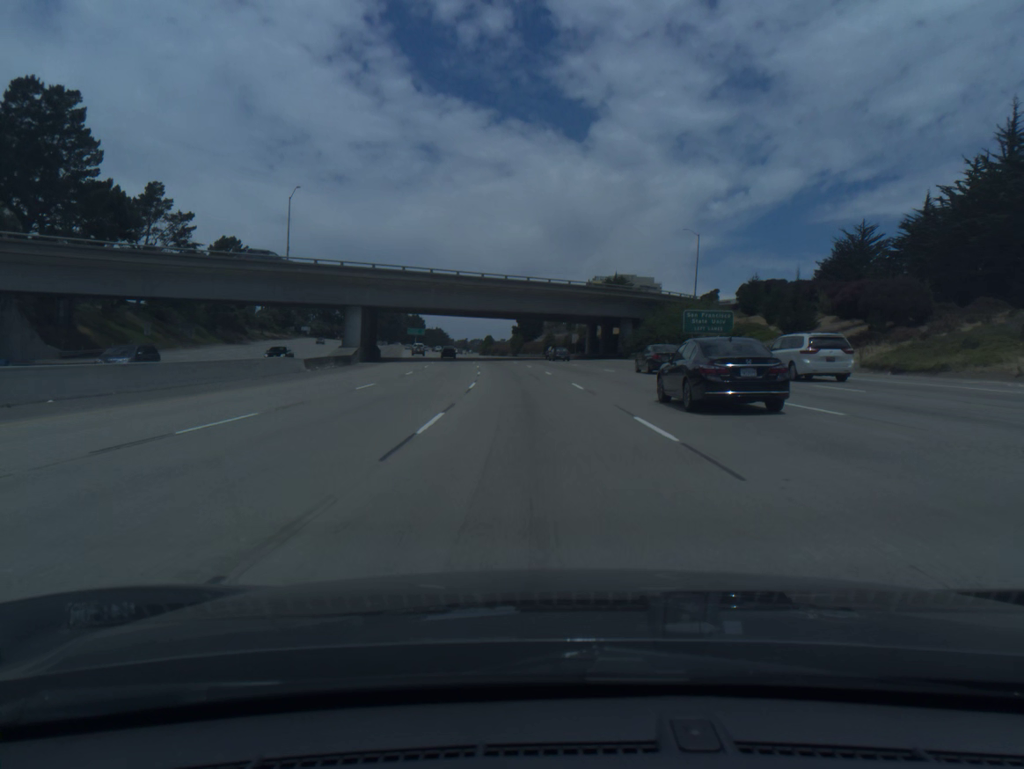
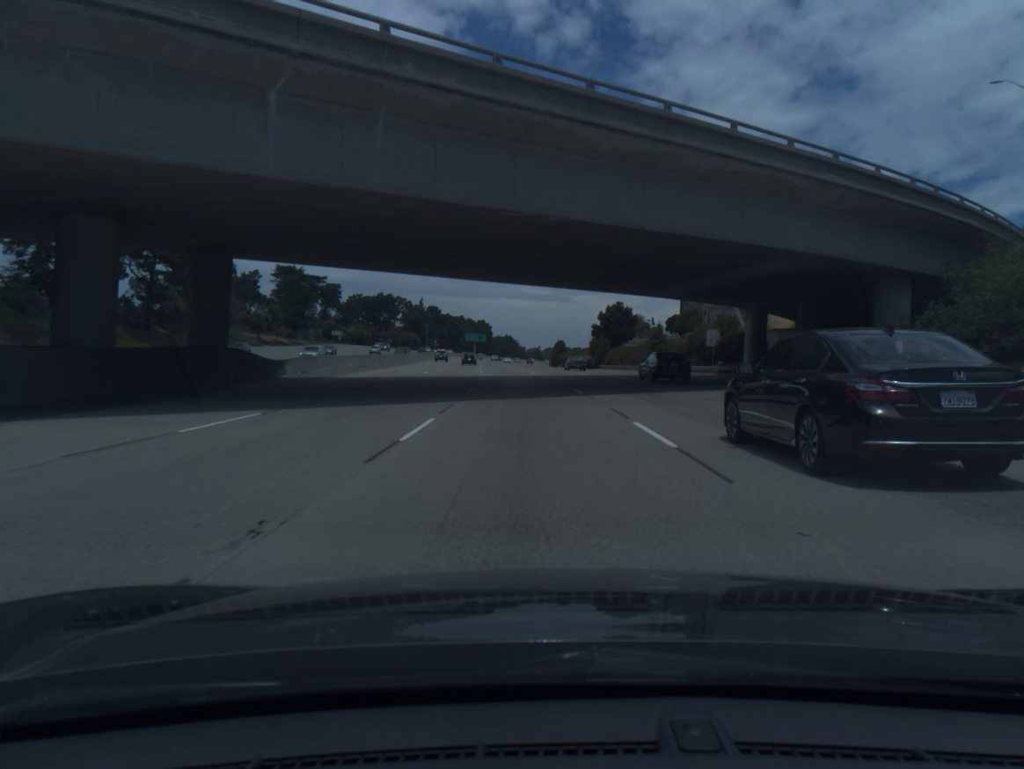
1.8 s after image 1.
(-2.7, +57.4) m; -5°
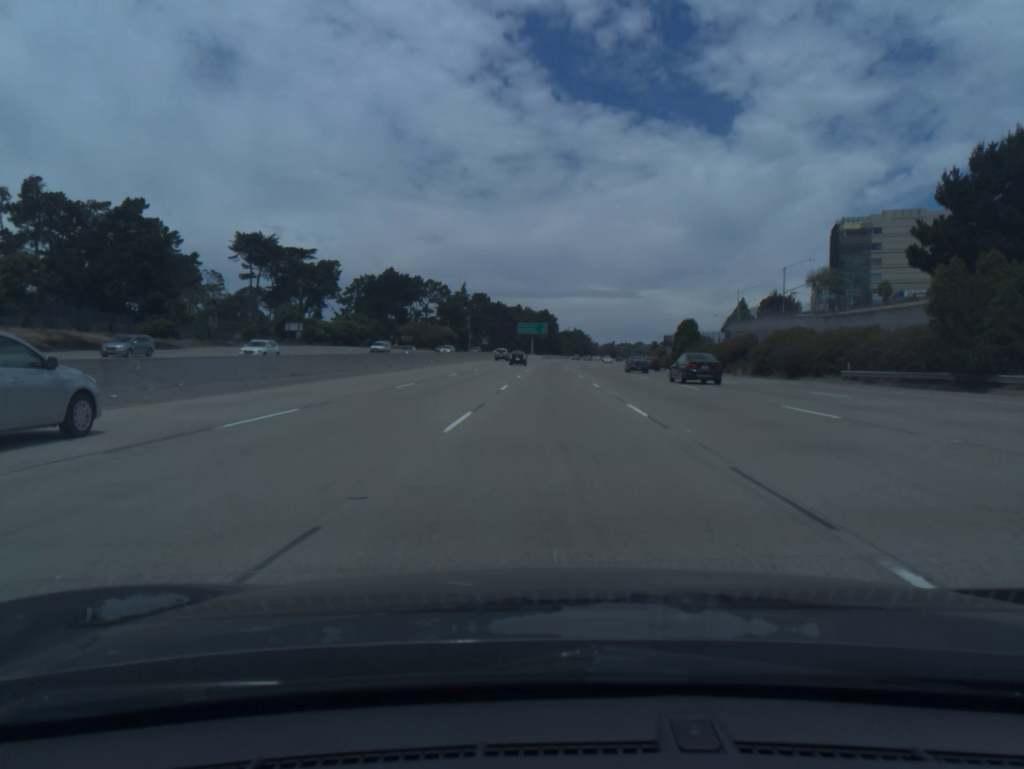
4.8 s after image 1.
(-5.7, +95.6) m; -5°
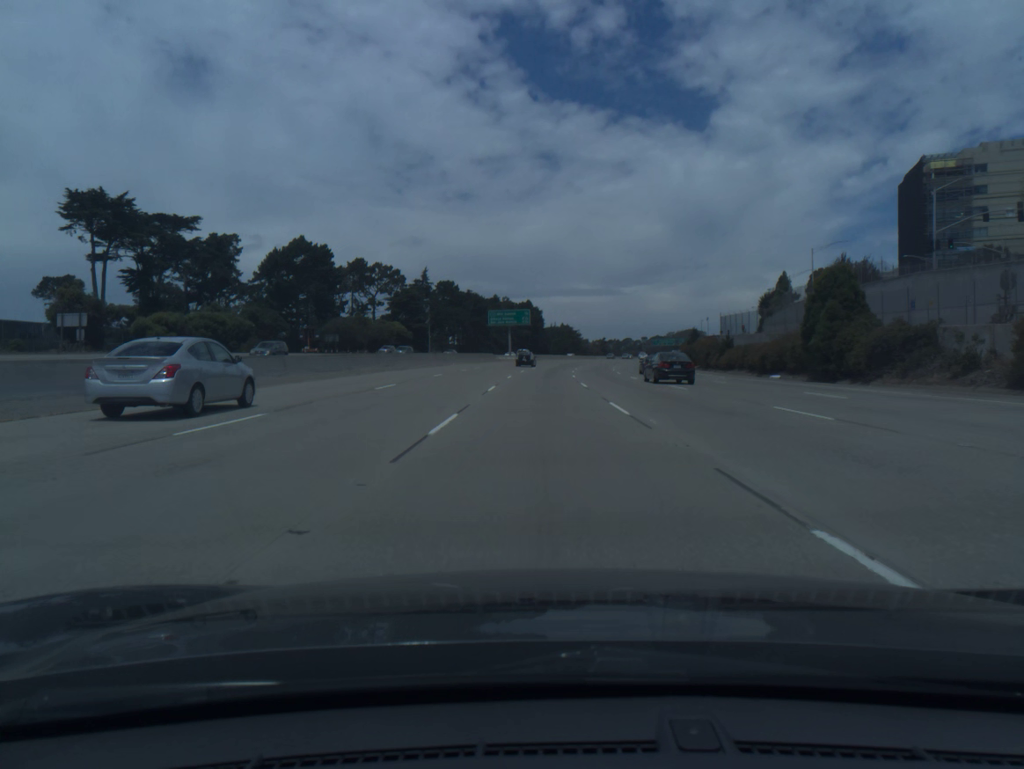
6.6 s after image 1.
(+0.6, +57.6) m; +1°
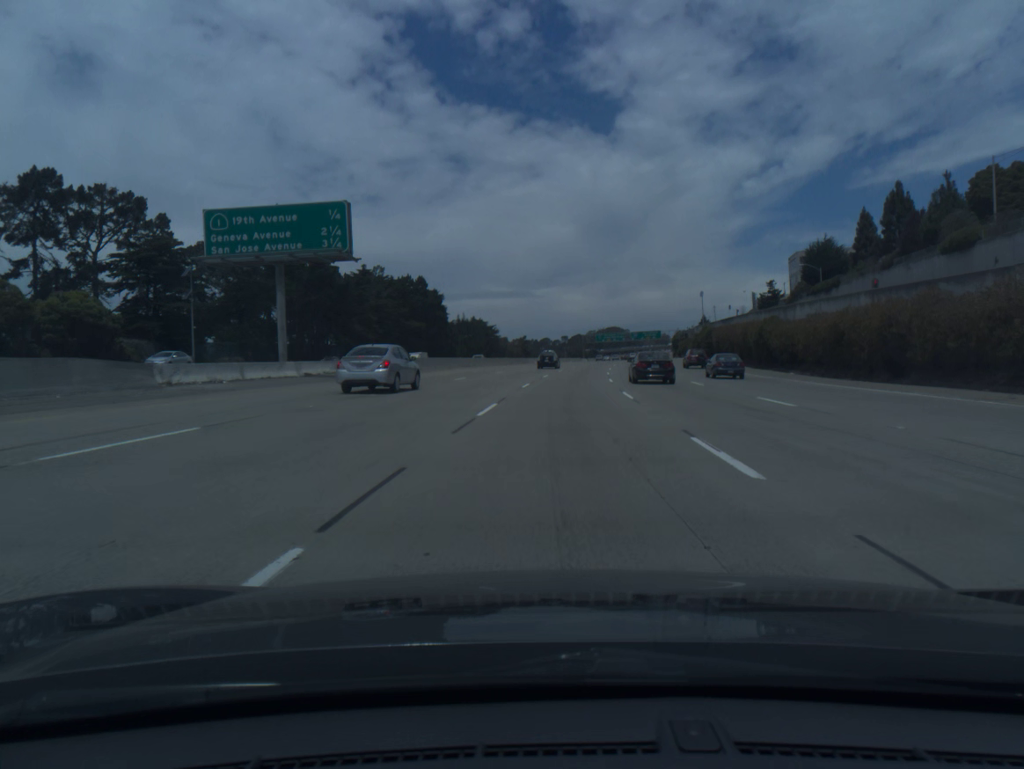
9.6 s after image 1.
(+2.9, +95.9) m; +6°
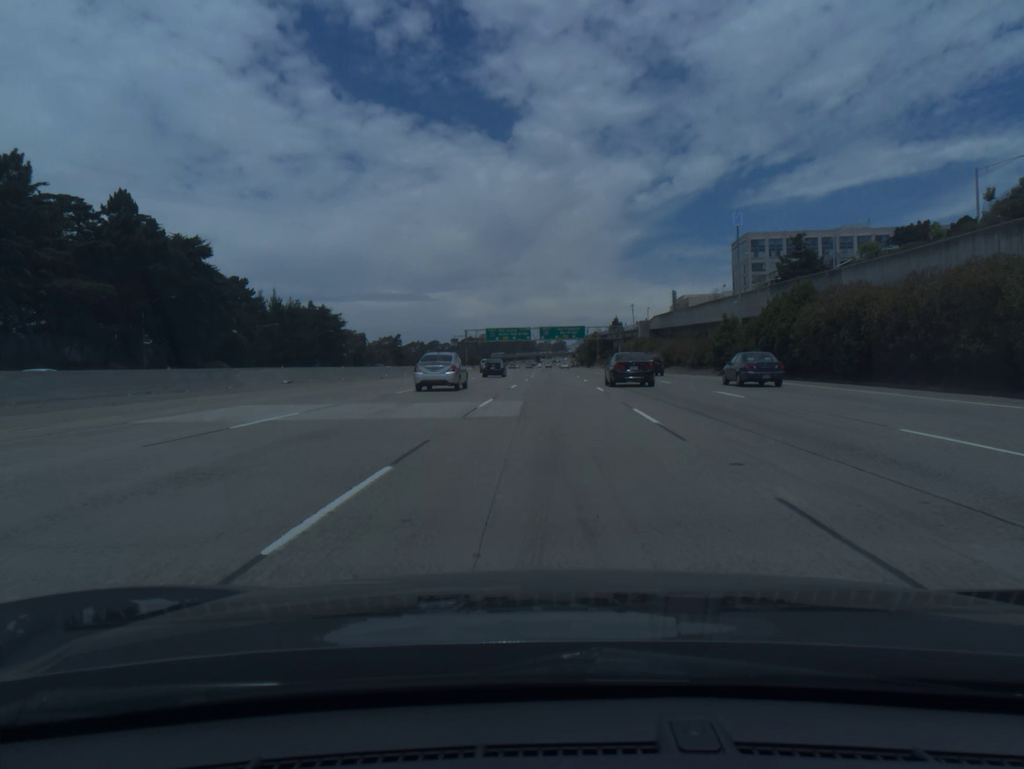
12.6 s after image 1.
(+7.6, +95.7) m; +8°
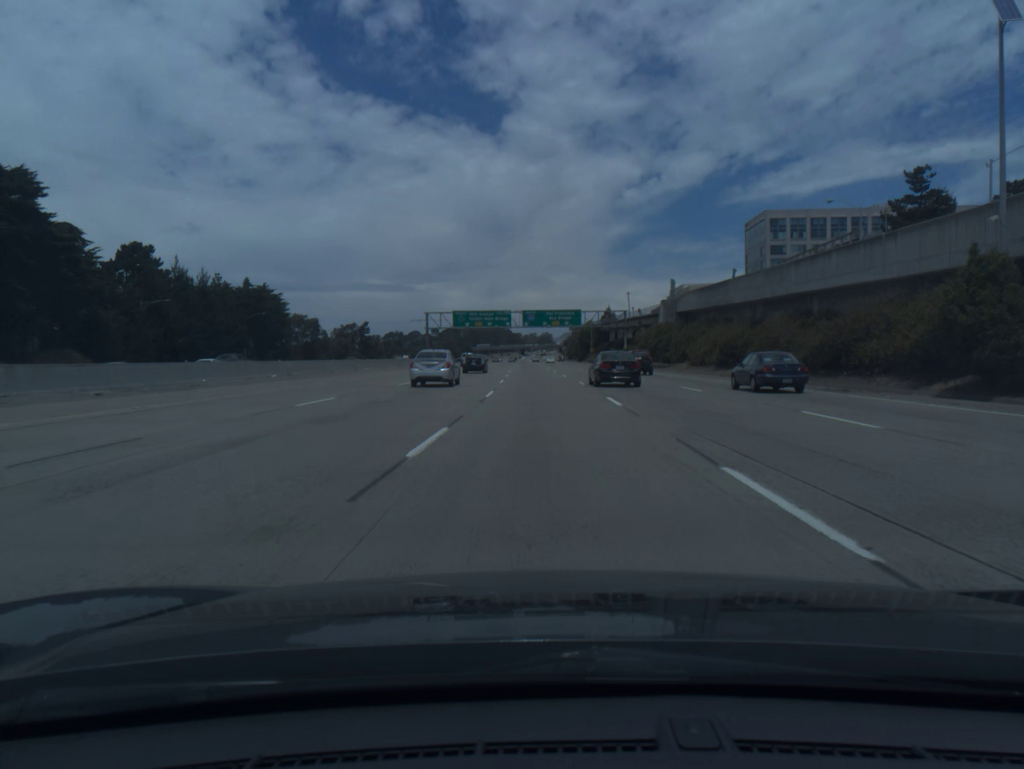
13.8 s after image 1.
(+0.5, +38.4) m; +1°
